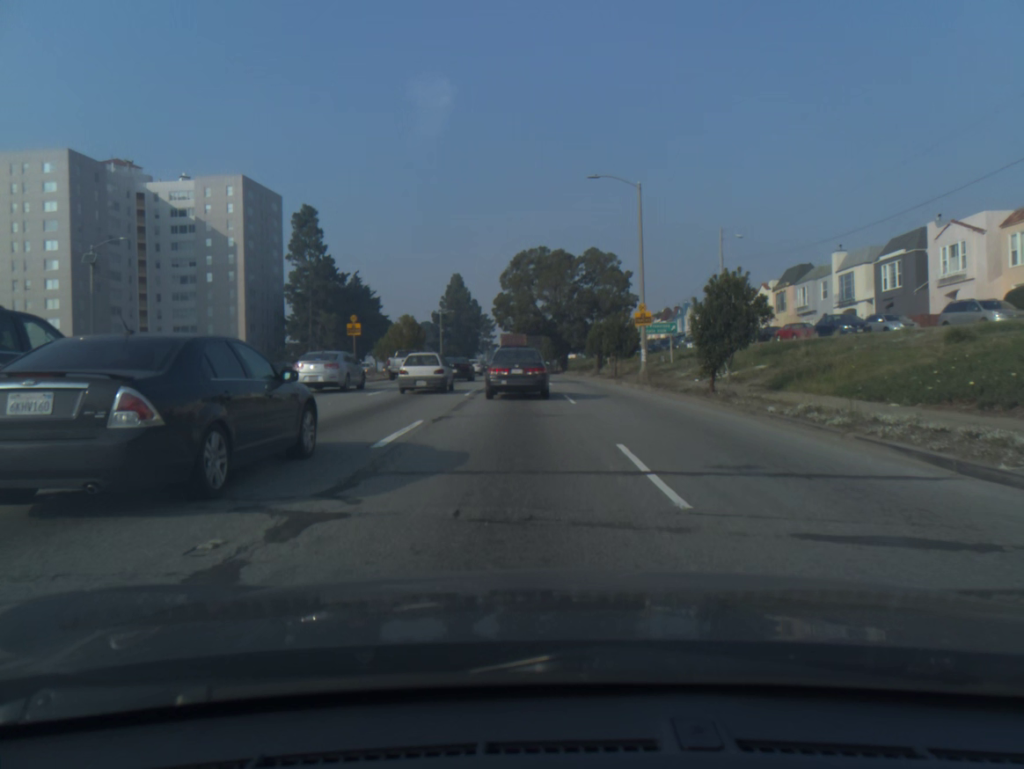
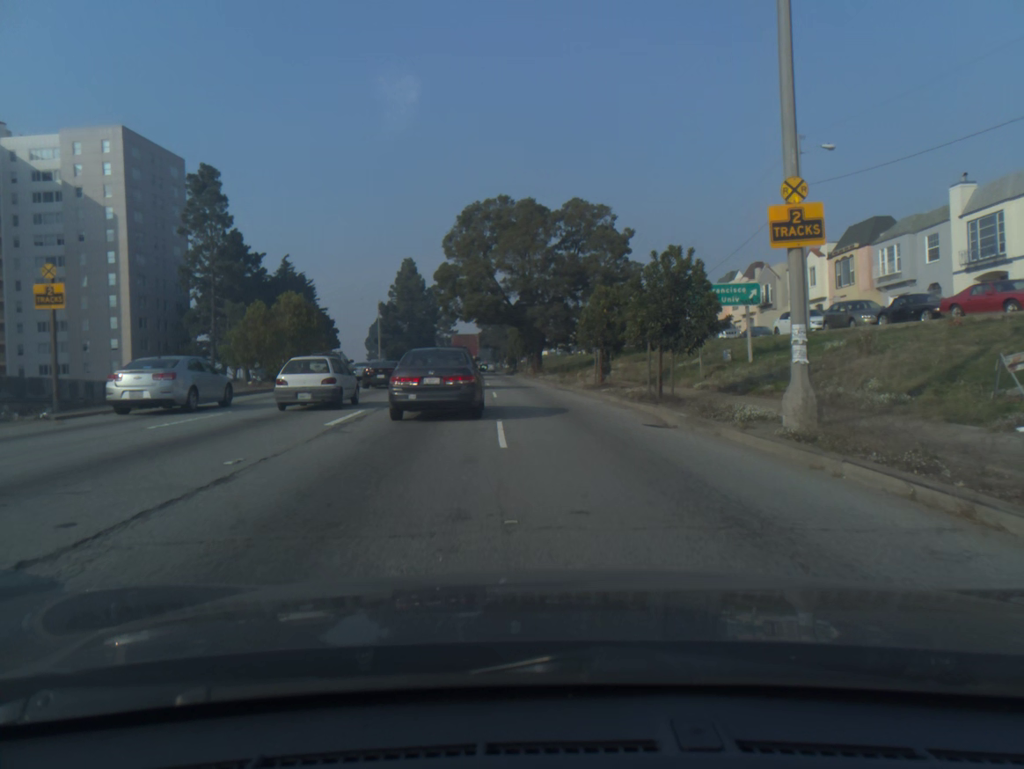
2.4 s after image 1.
(+0.5, +25.0) m; +2°
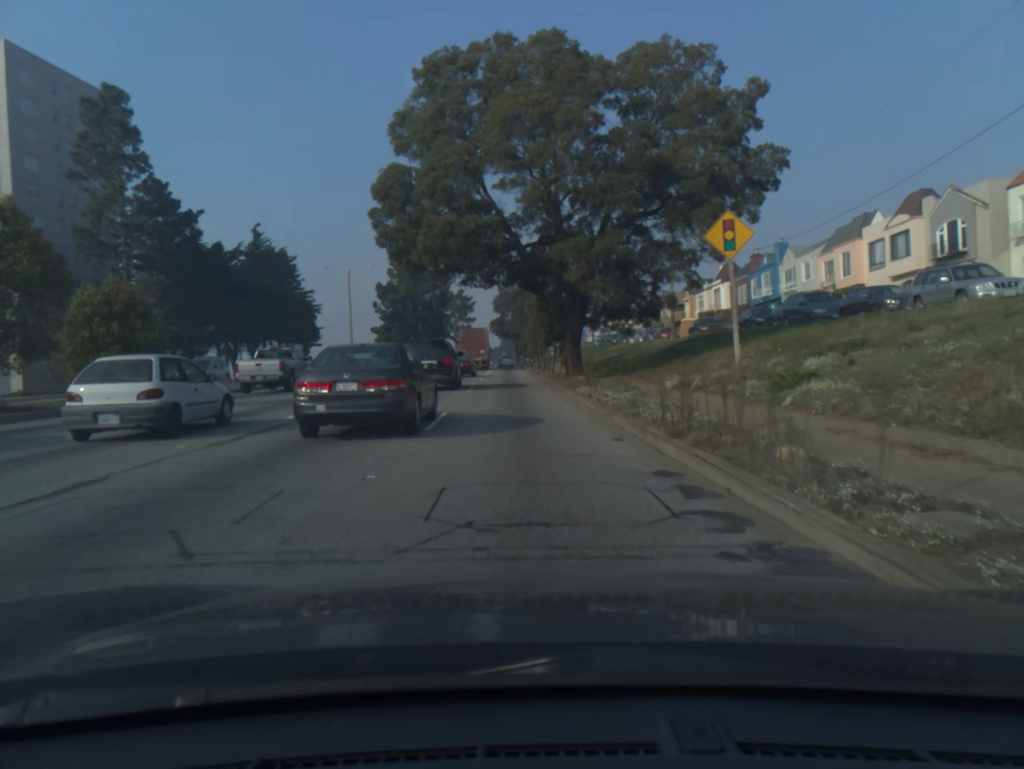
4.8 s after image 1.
(-0.4, +27.5) m; -3°
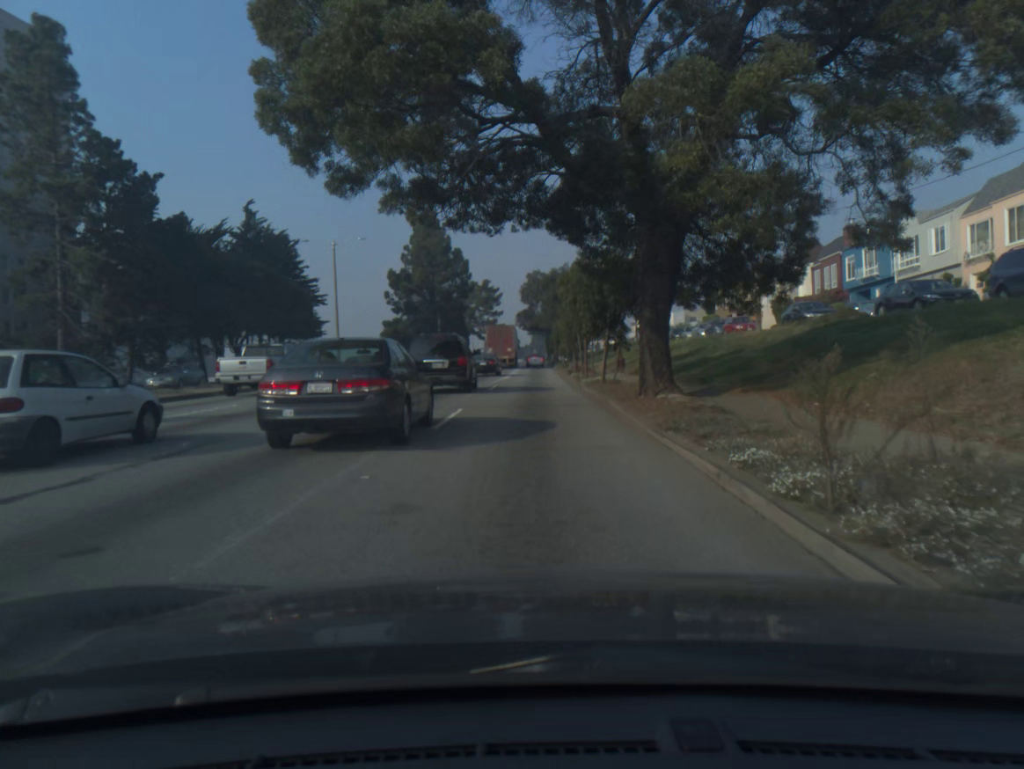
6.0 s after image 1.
(-0.3, +15.1) m; -2°
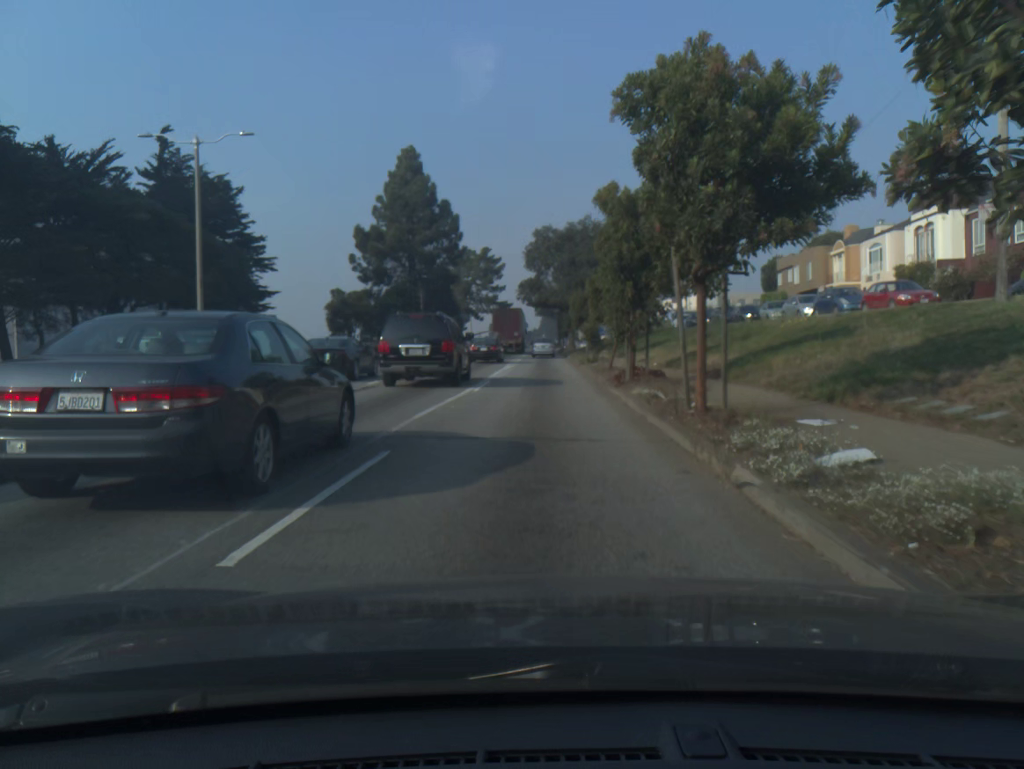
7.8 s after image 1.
(0.0, +22.8) m; 0°
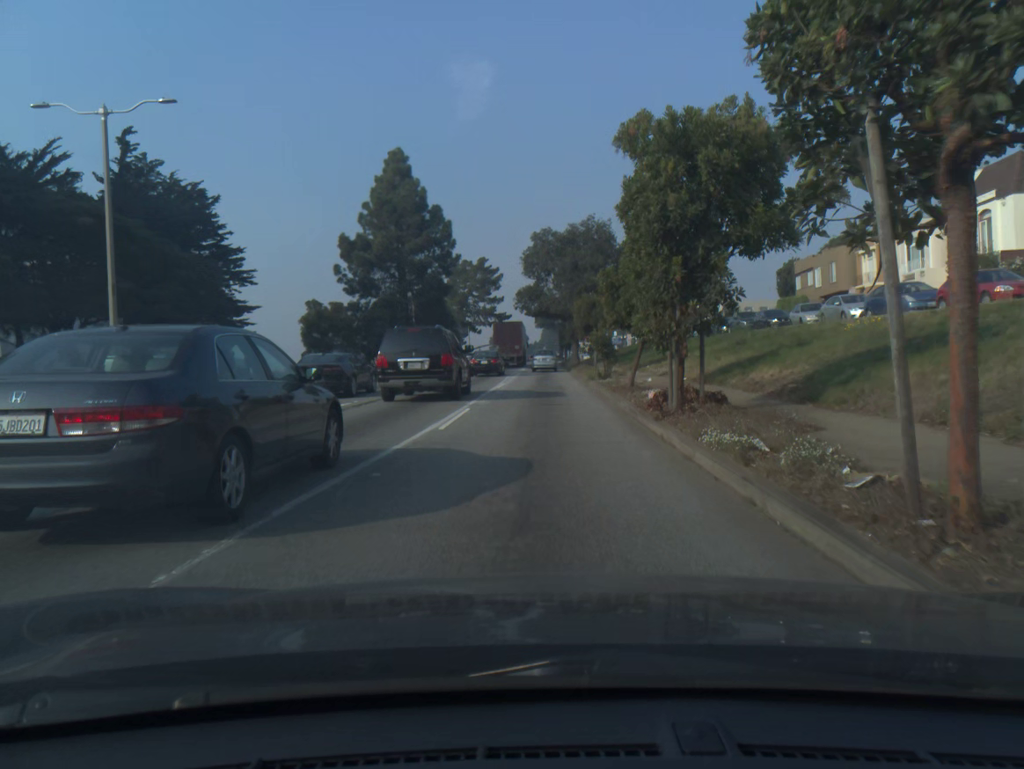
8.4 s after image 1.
(0.0, +6.7) m; 0°
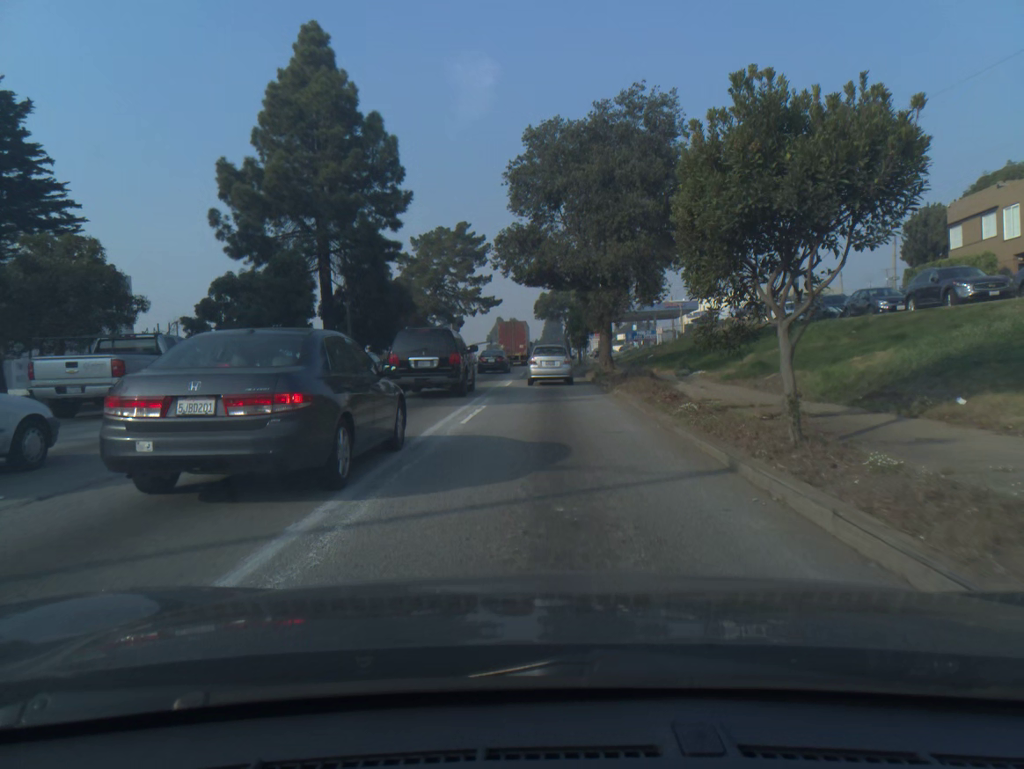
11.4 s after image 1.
(-0.1, +29.1) m; 0°
